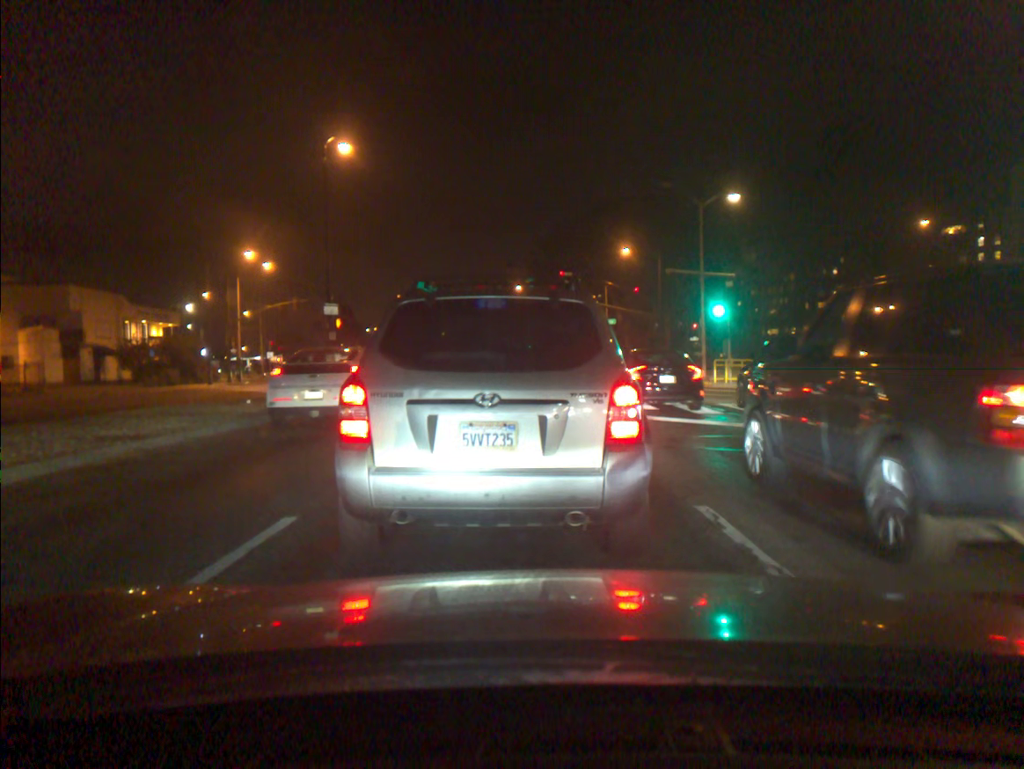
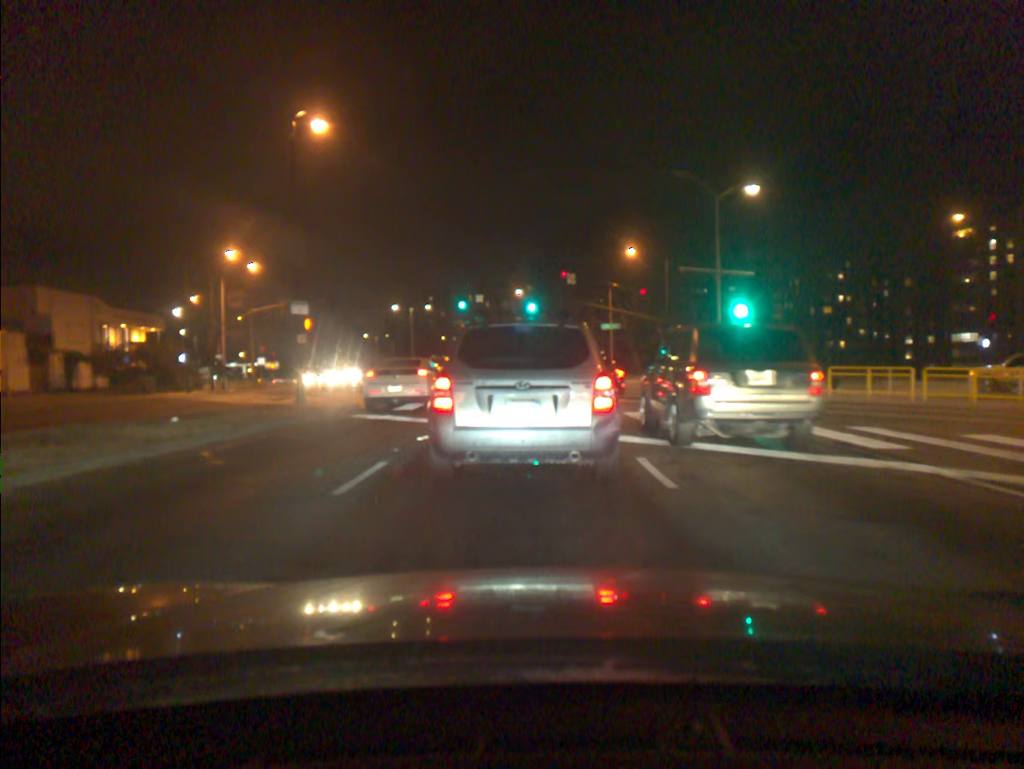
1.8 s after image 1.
(+0.1, +3.9) m; +1°
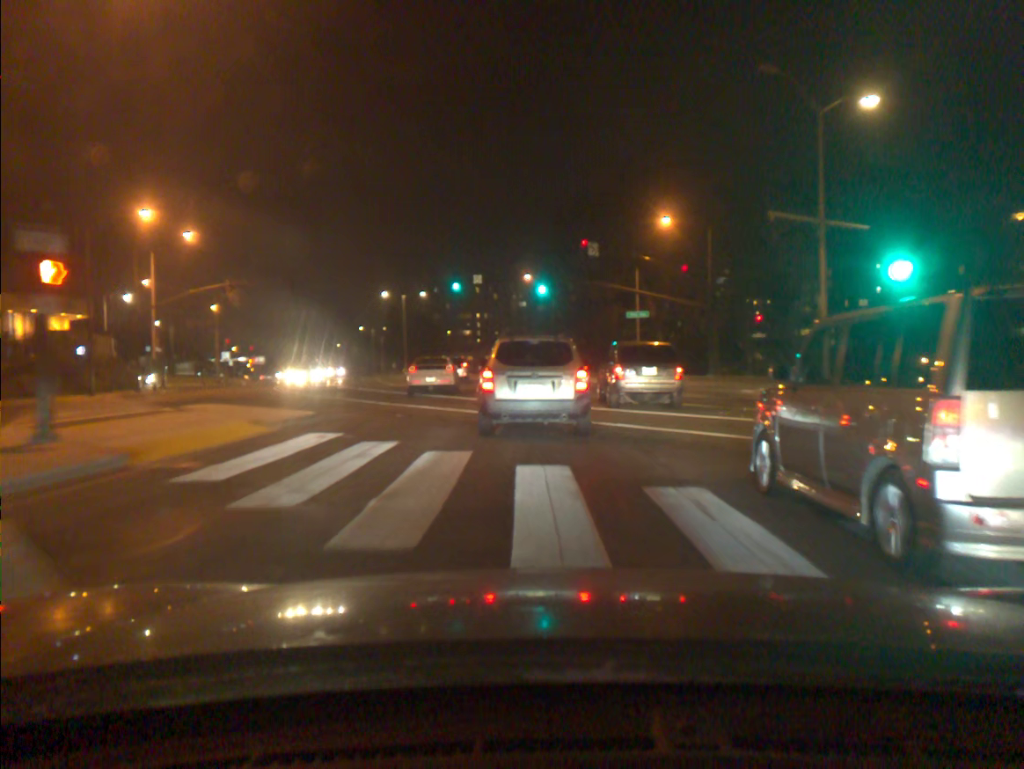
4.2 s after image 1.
(-0.1, +13.1) m; -1°
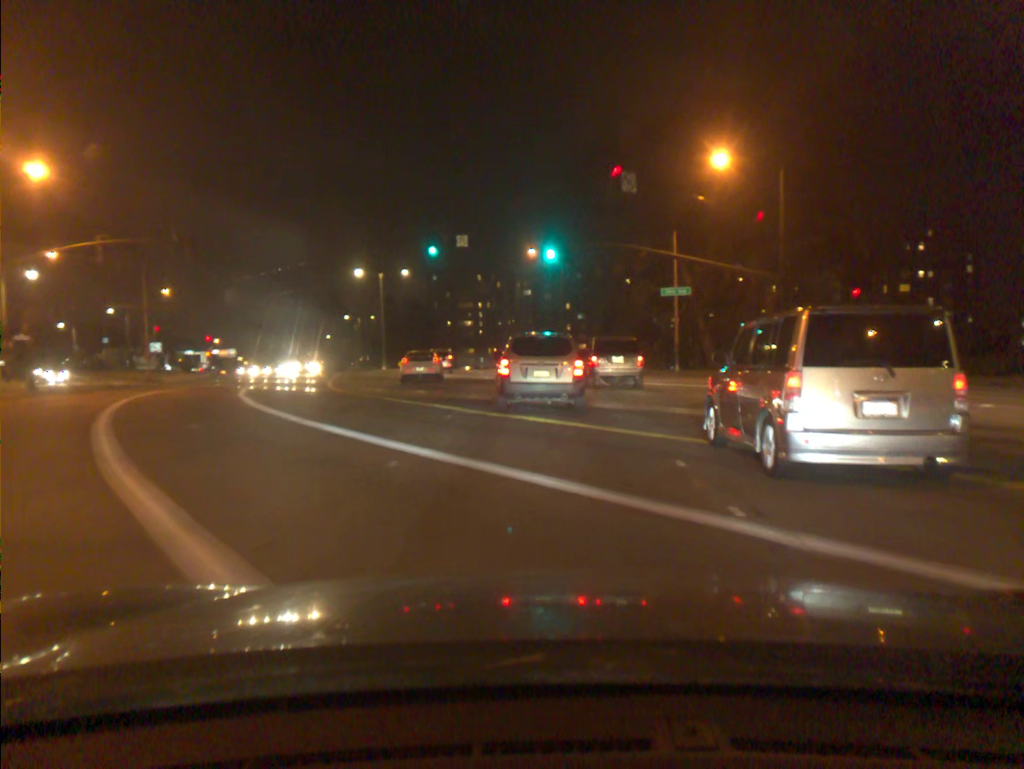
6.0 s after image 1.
(-0.1, +15.2) m; 0°
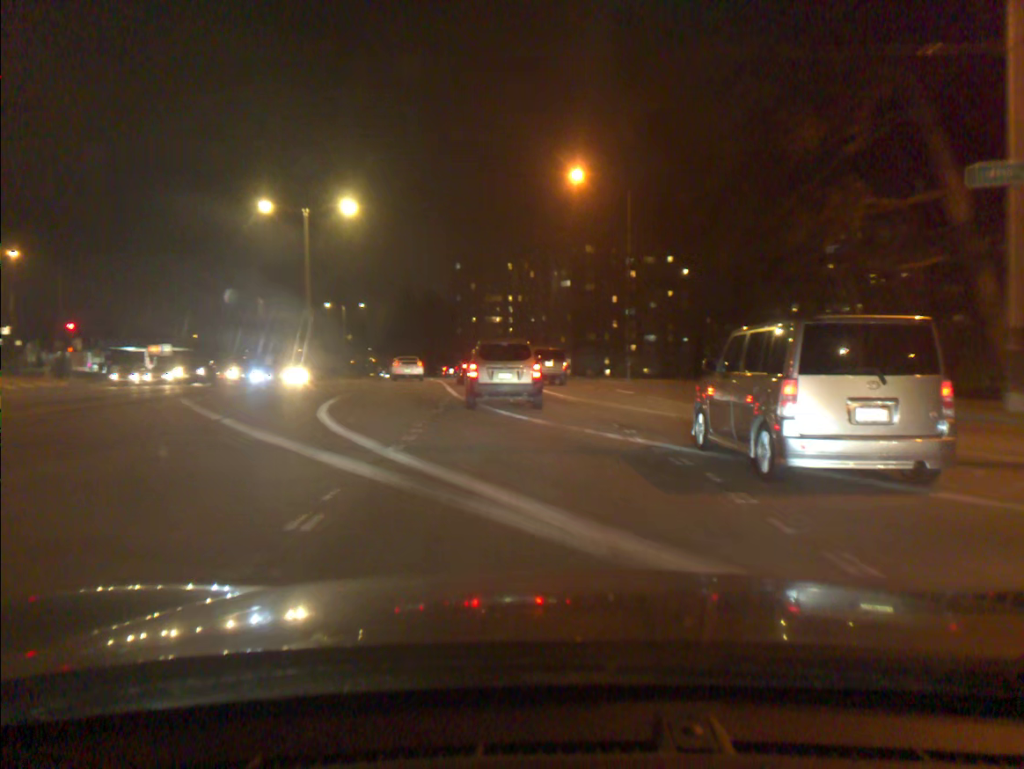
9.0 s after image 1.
(-0.5, +32.7) m; -3°
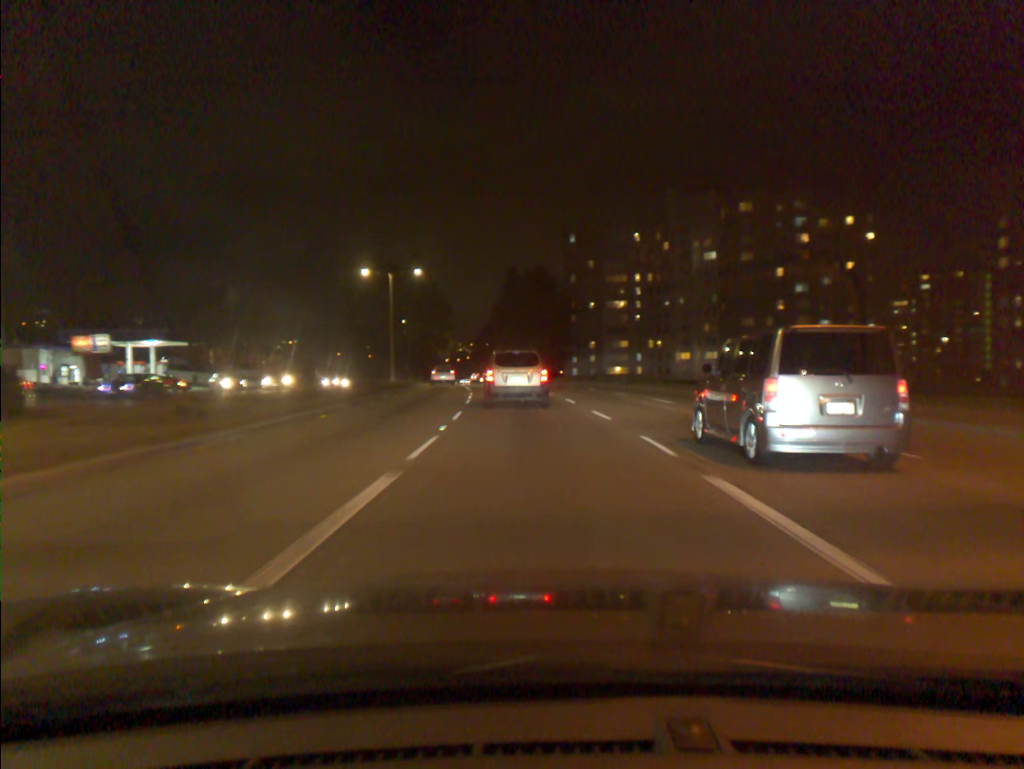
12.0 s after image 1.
(-3.1, +38.4) m; -9°
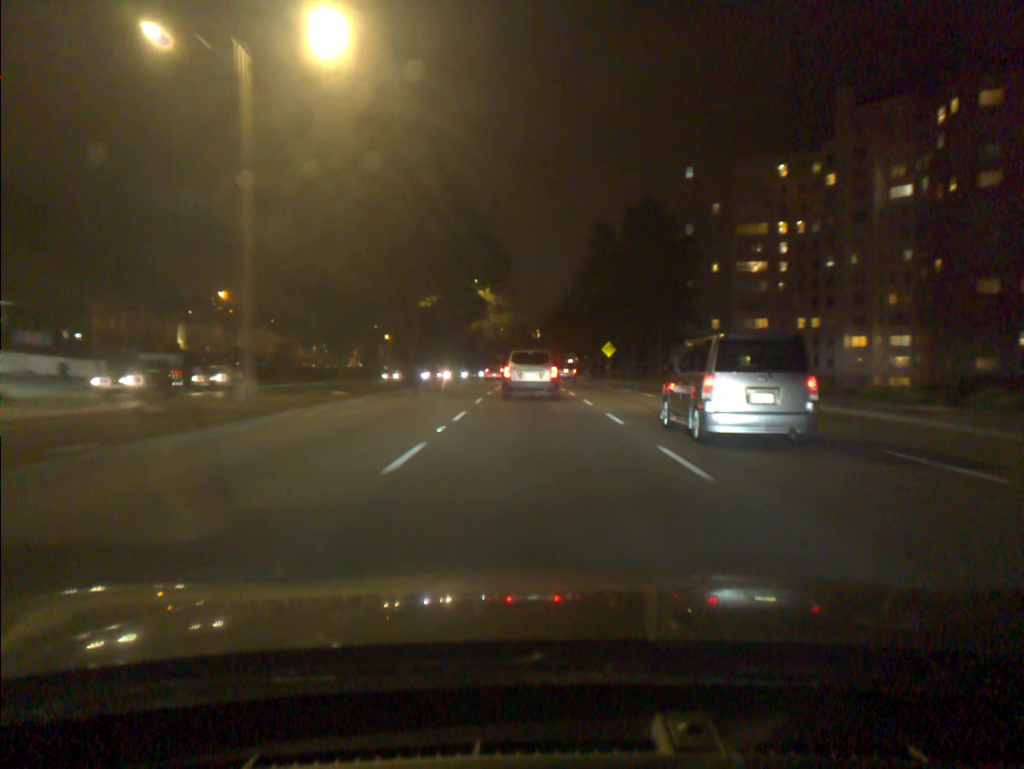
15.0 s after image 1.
(-2.6, +45.8) m; -6°
